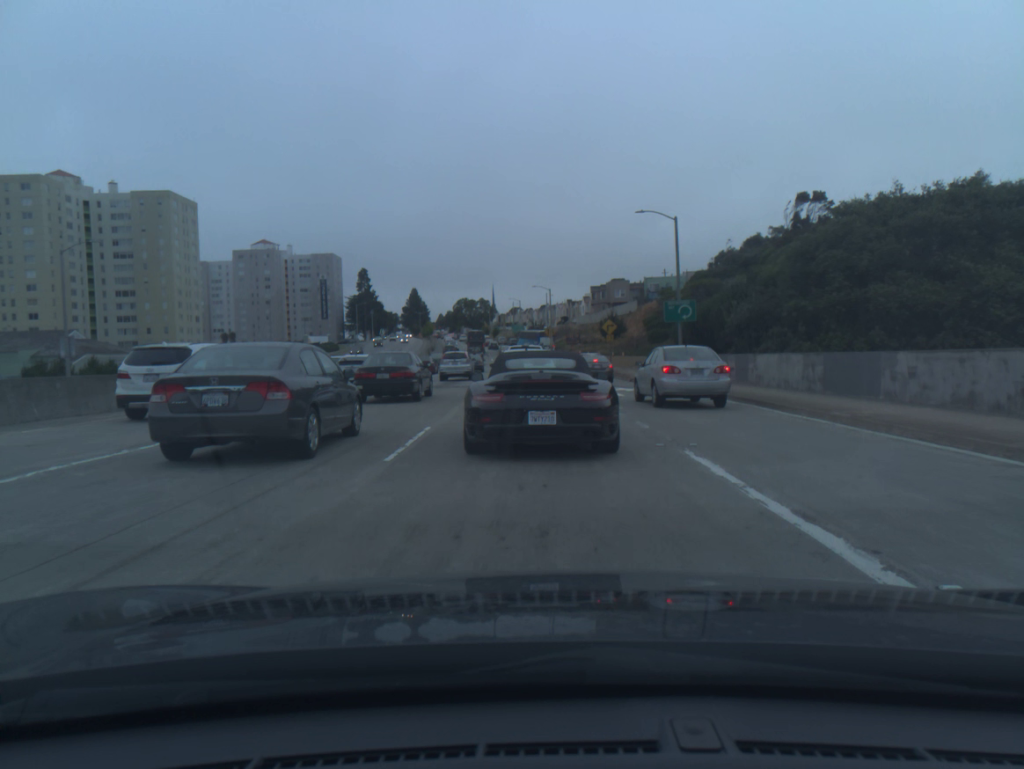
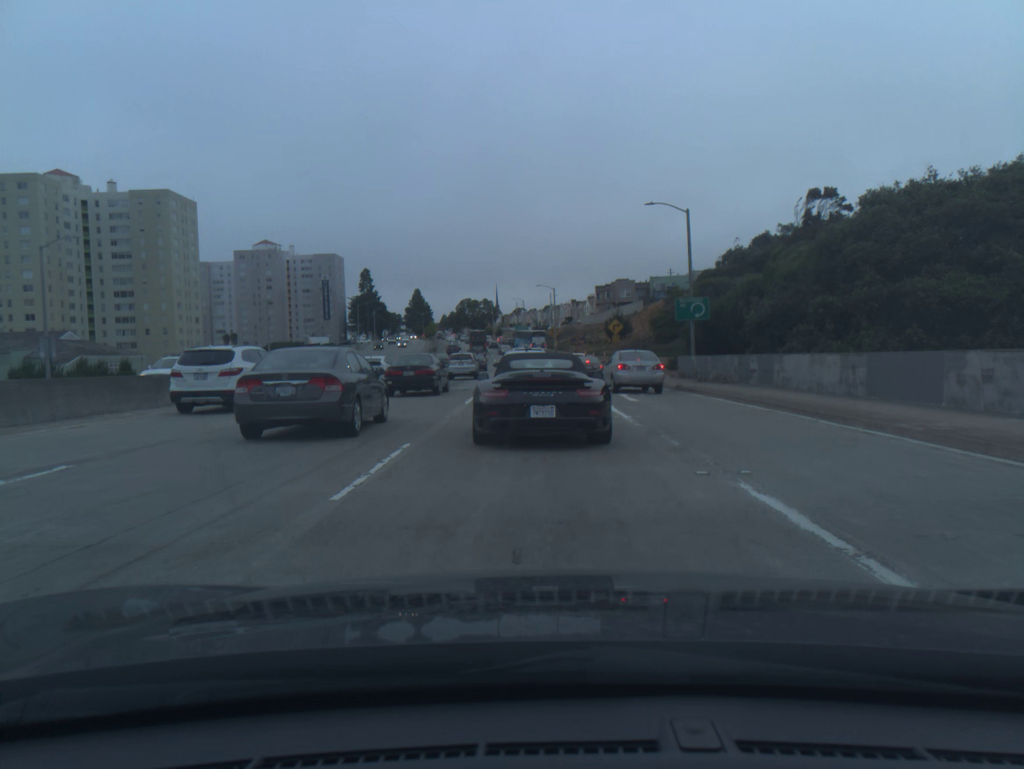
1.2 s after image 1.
(0.0, +2.4) m; 0°
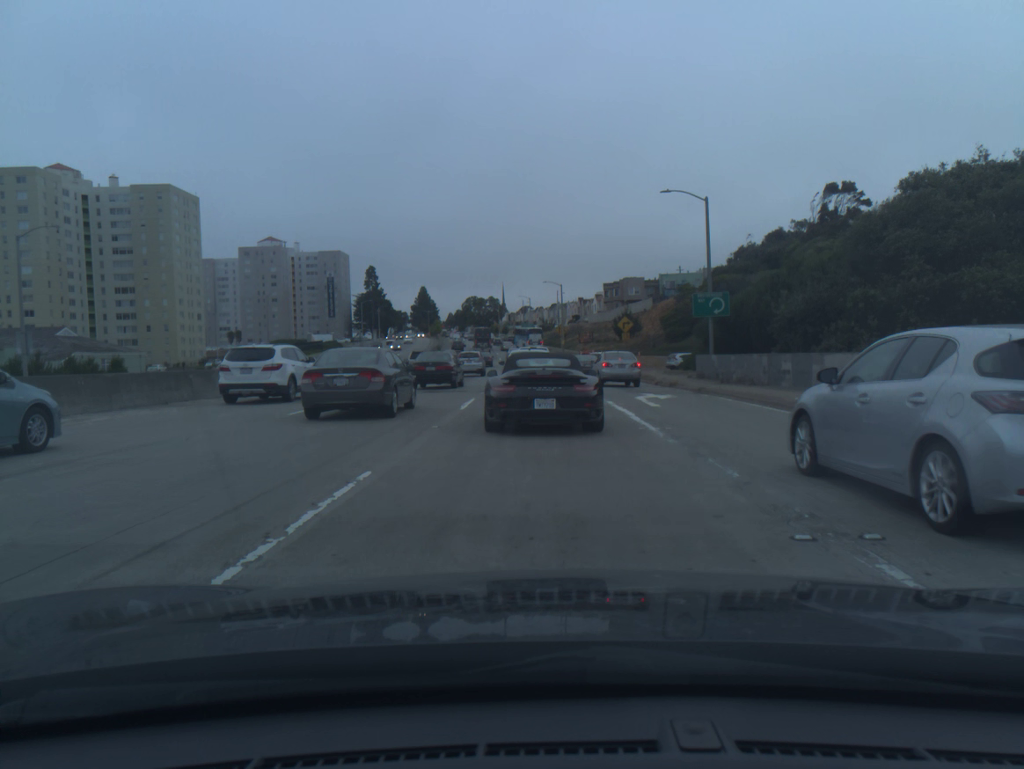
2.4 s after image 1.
(0.0, +2.9) m; -1°
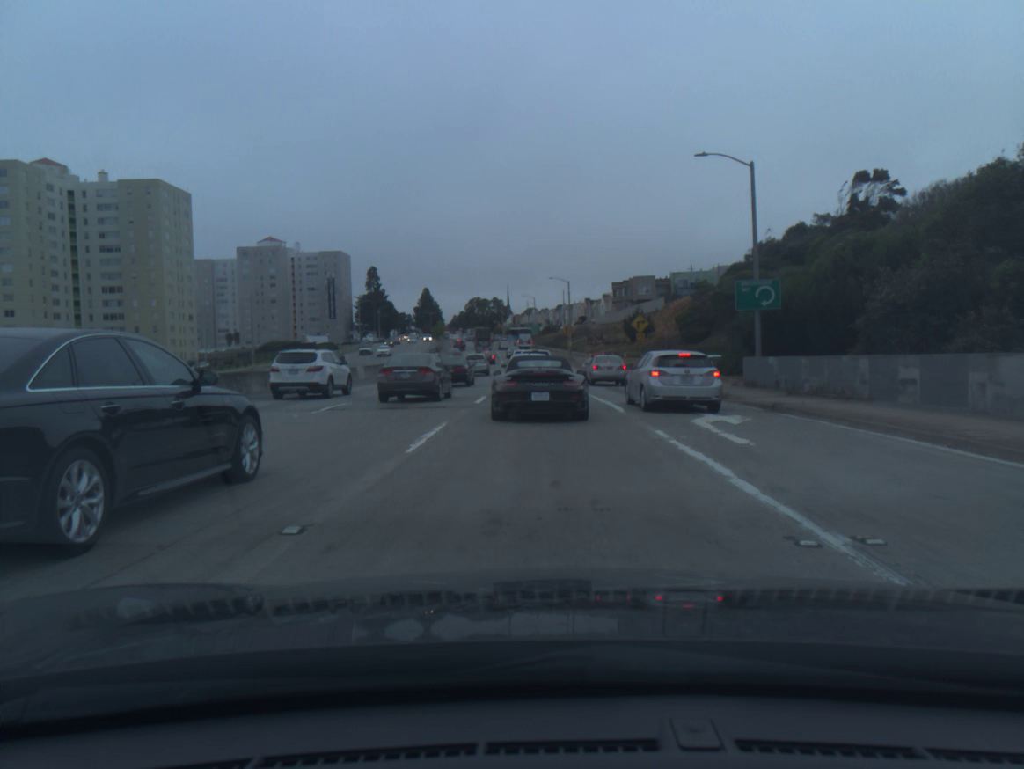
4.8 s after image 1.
(0.0, +7.8) m; 0°
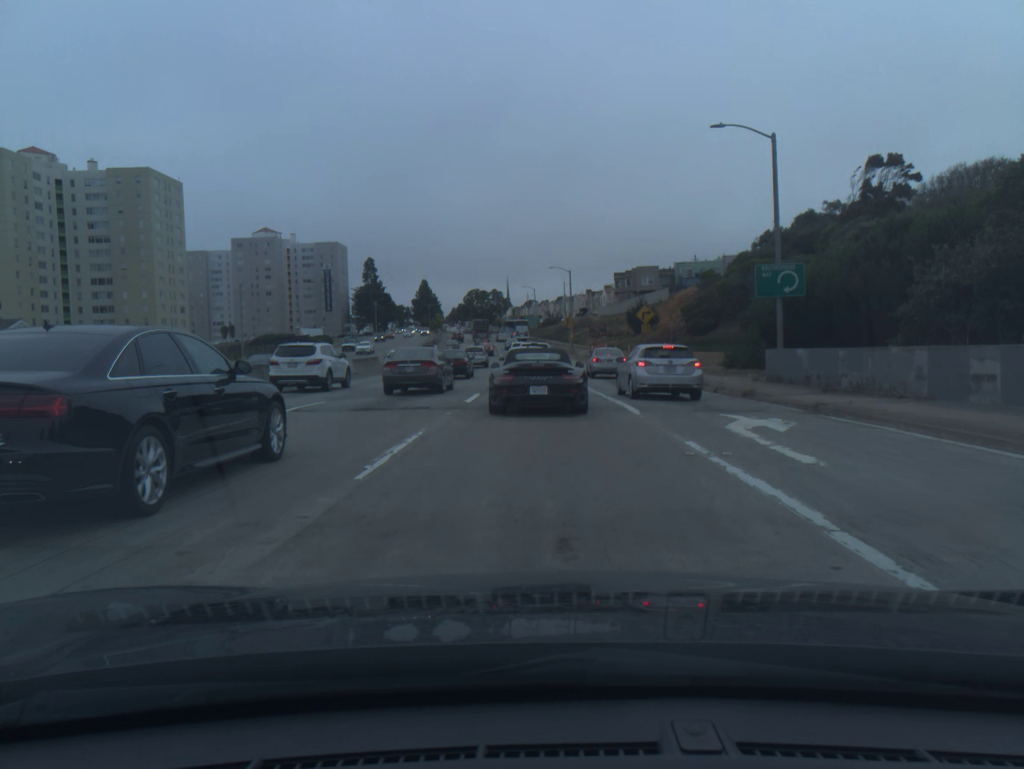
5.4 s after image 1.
(0.0, +2.7) m; 0°
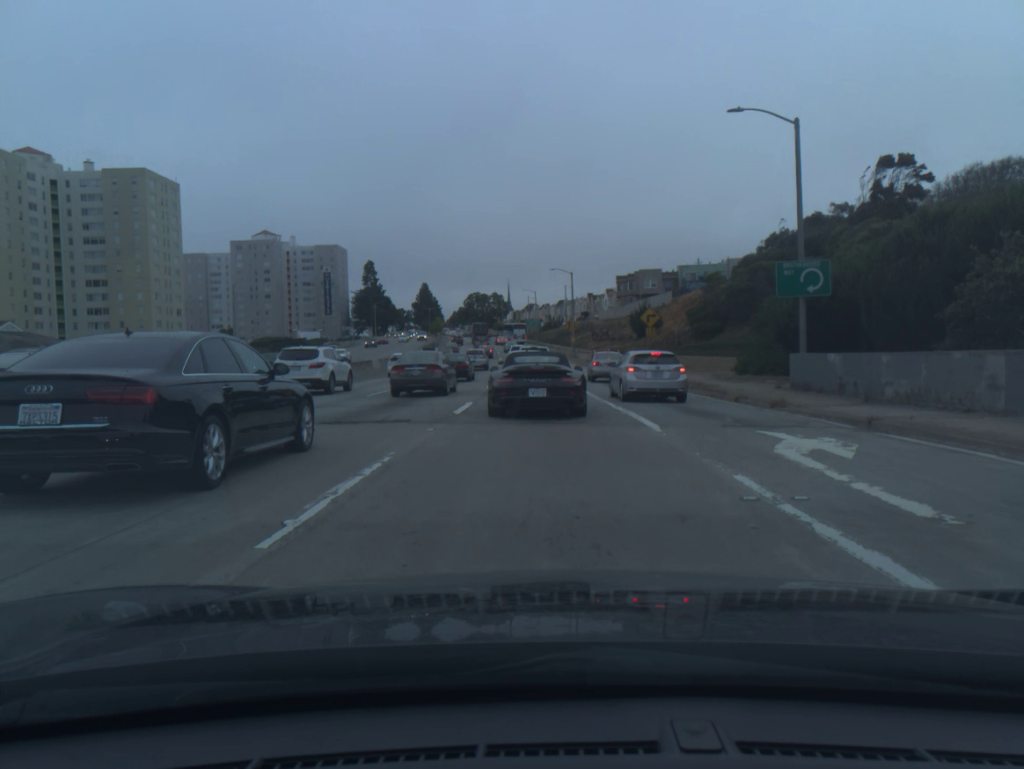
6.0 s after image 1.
(0.0, +2.6) m; 0°
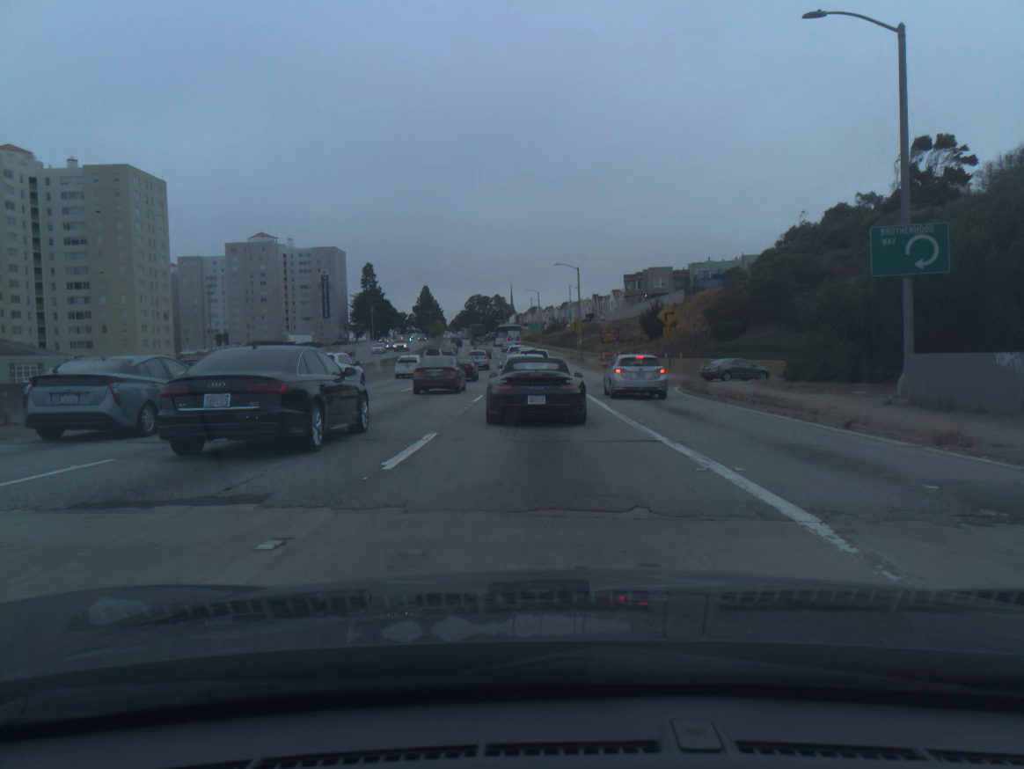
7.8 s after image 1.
(0.0, +7.7) m; 0°
